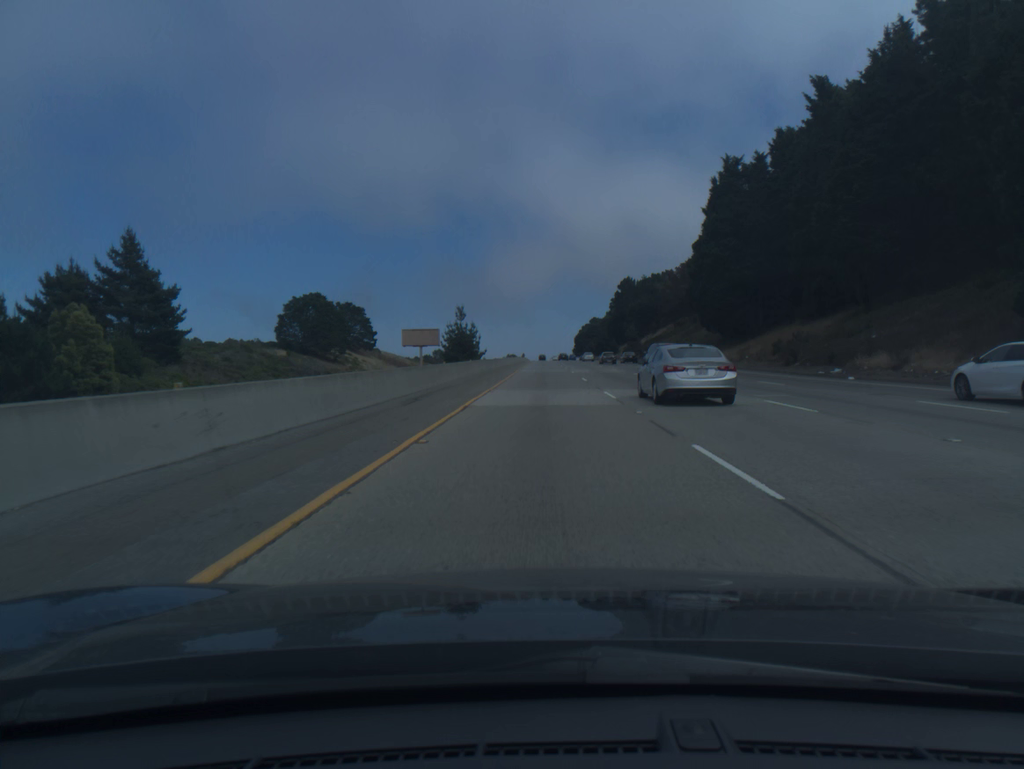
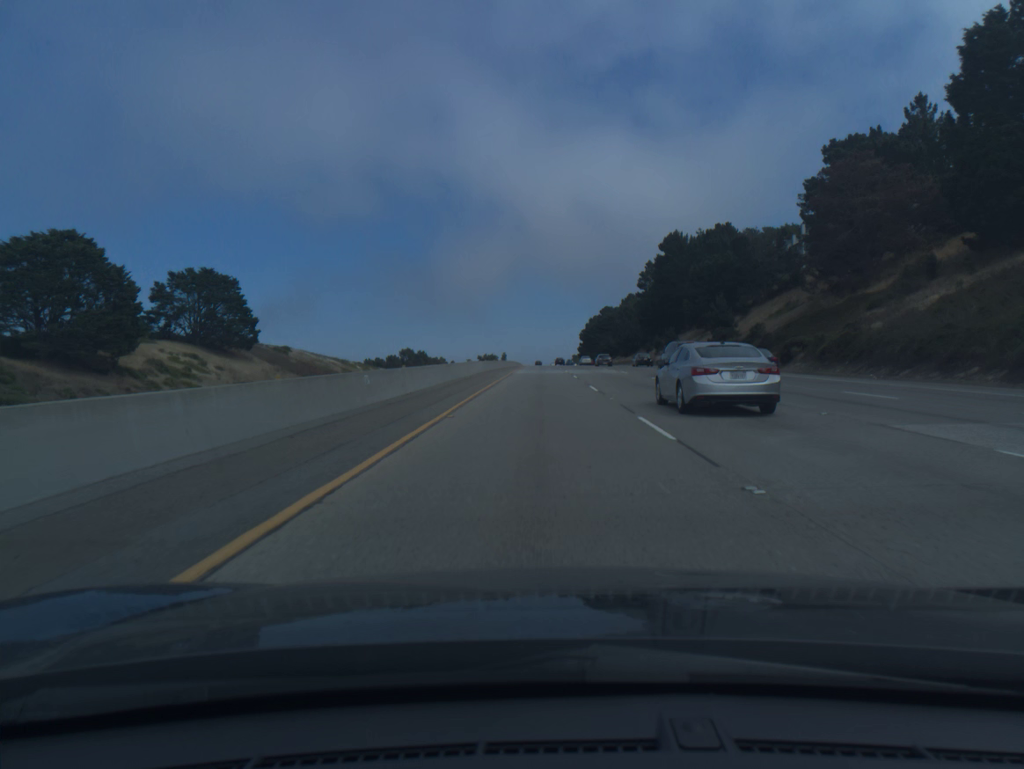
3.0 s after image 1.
(+0.2, +98.0) m; 0°
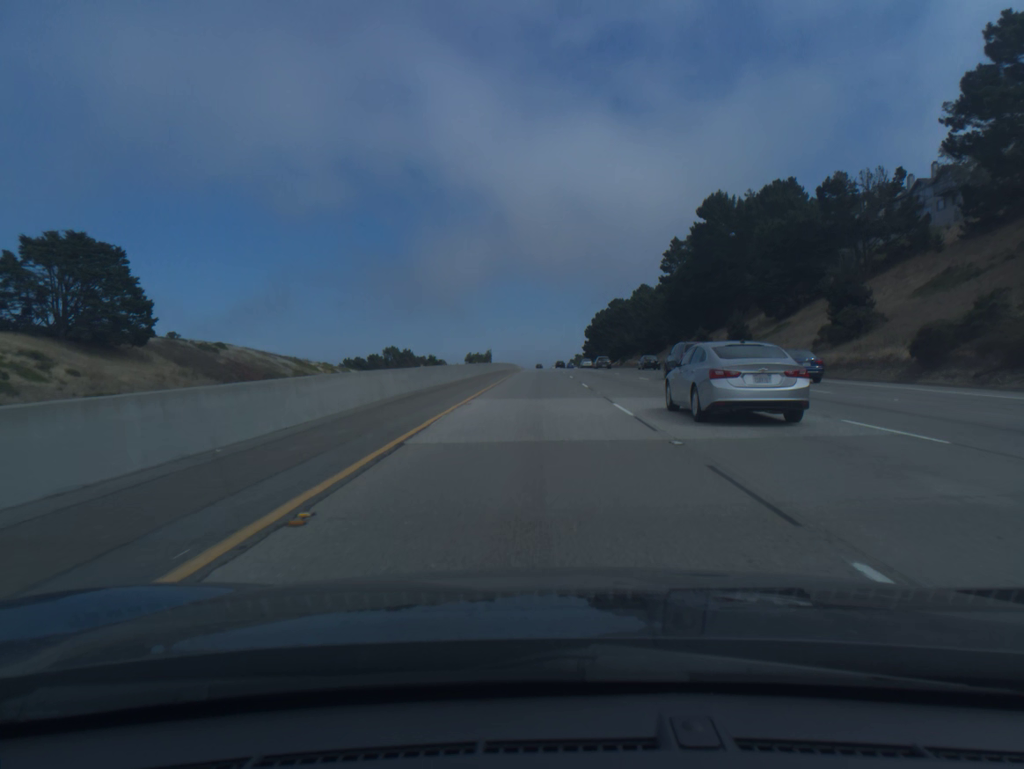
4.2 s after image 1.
(0.0, +39.2) m; 0°
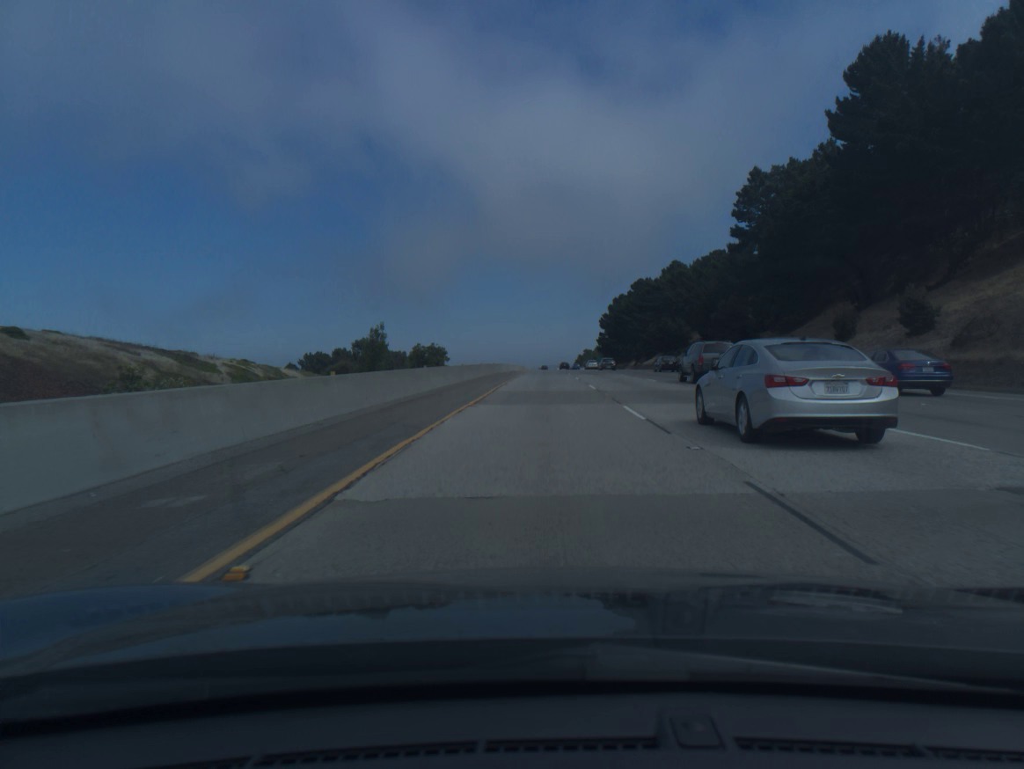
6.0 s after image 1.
(-0.2, +58.9) m; 0°
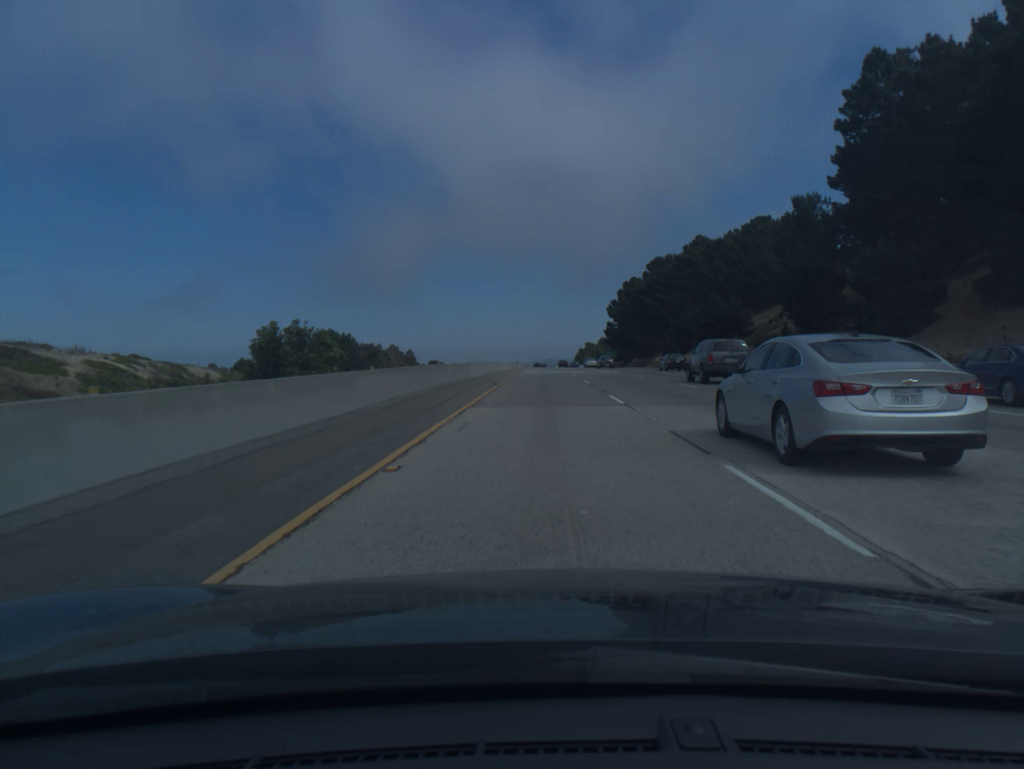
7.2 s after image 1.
(+0.1, +39.5) m; 0°
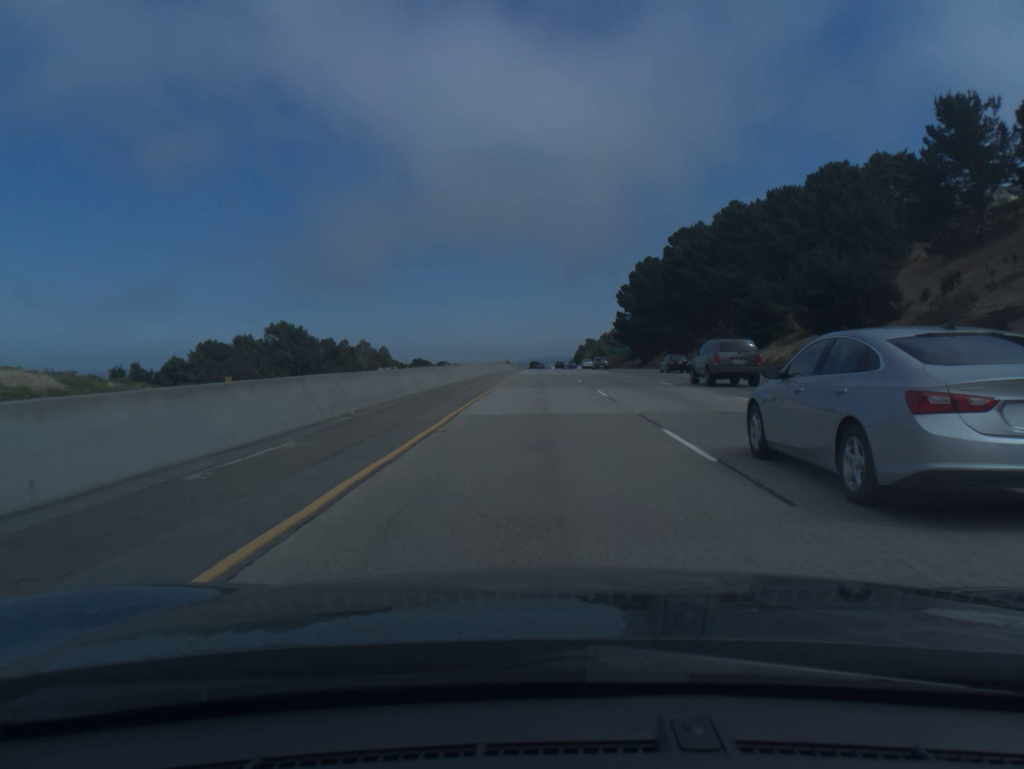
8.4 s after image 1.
(+0.1, +39.6) m; 0°
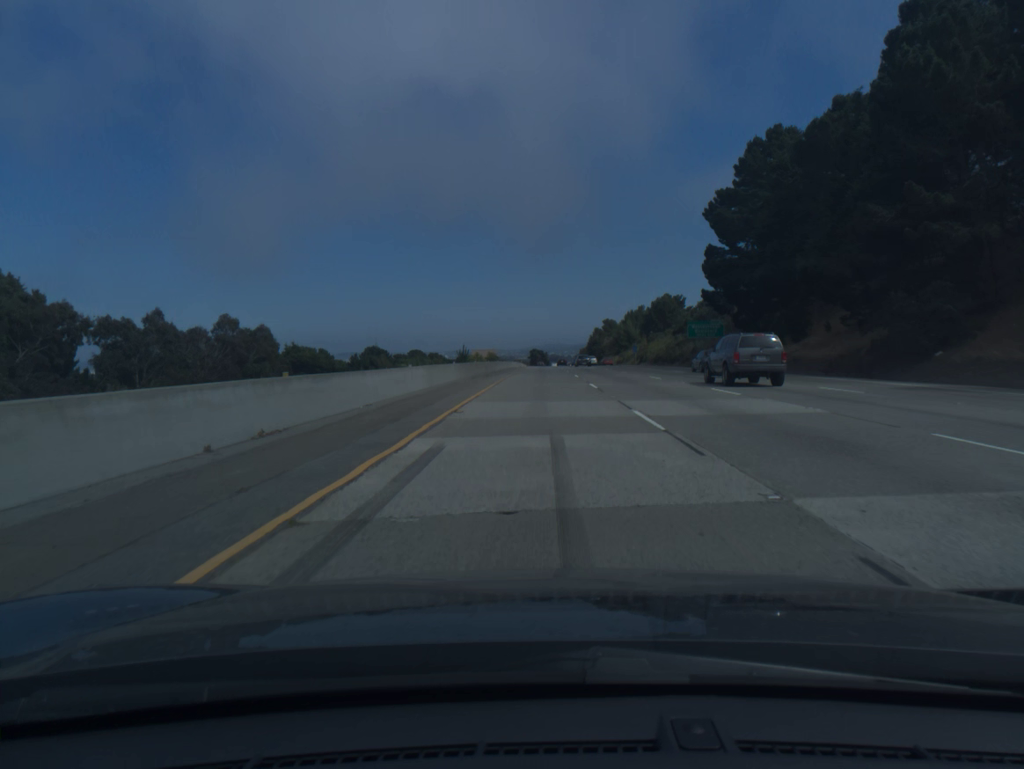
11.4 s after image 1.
(-0.1, +99.1) m; 0°
